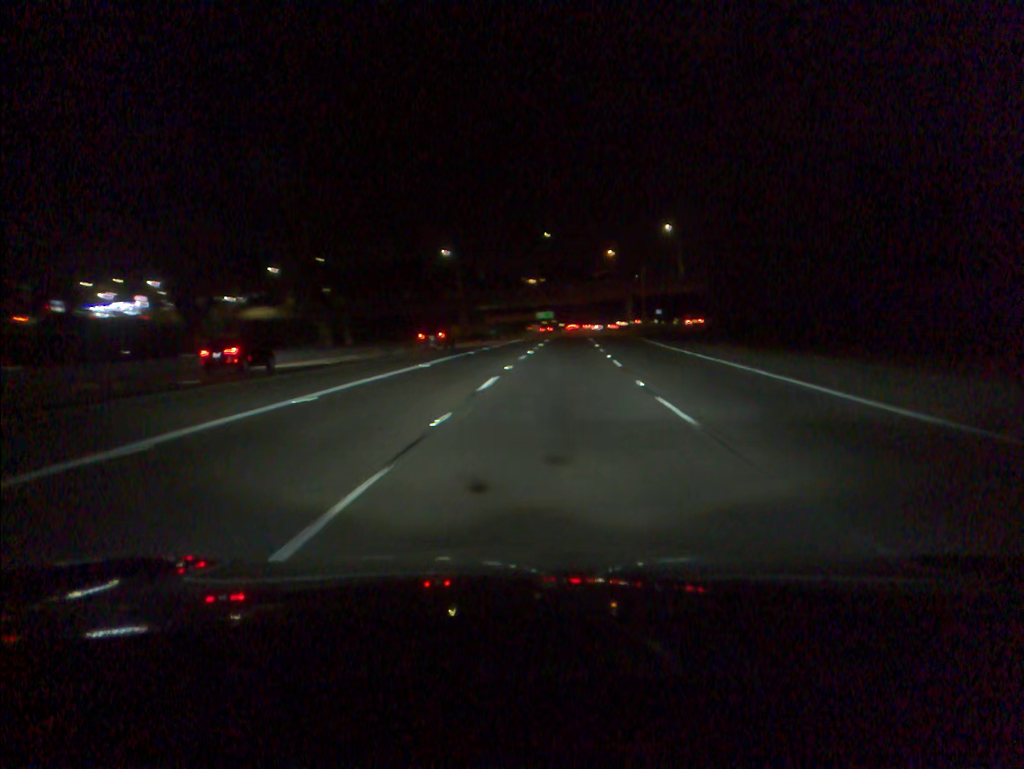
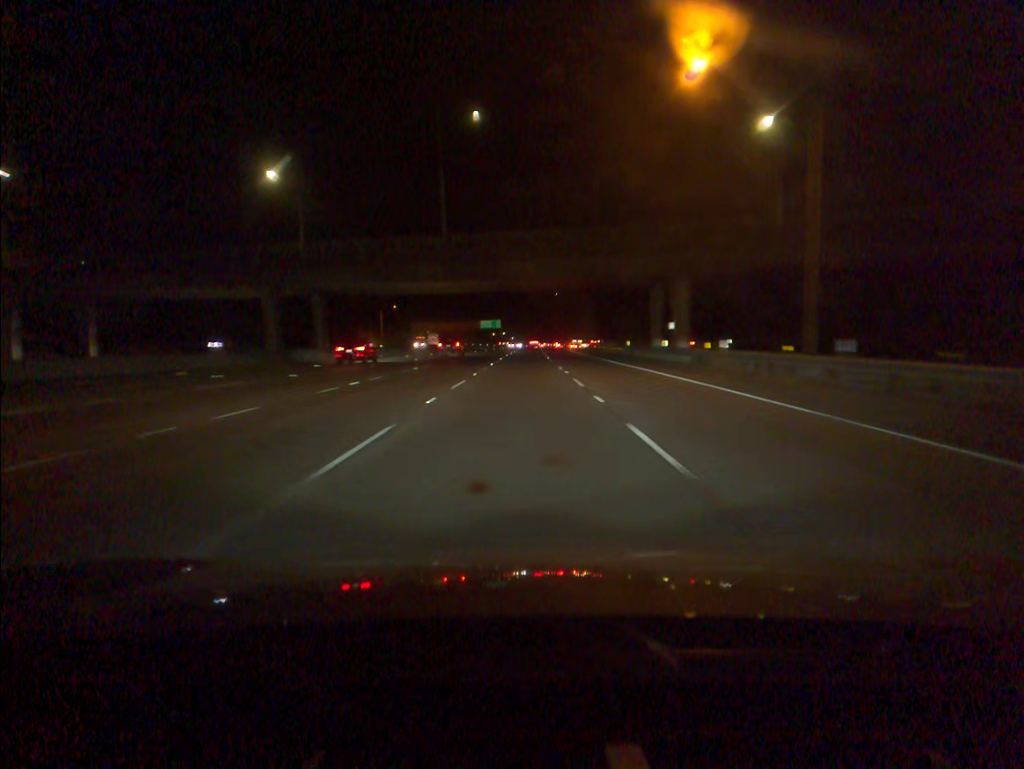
(+5.0, +79.8) m; +4°
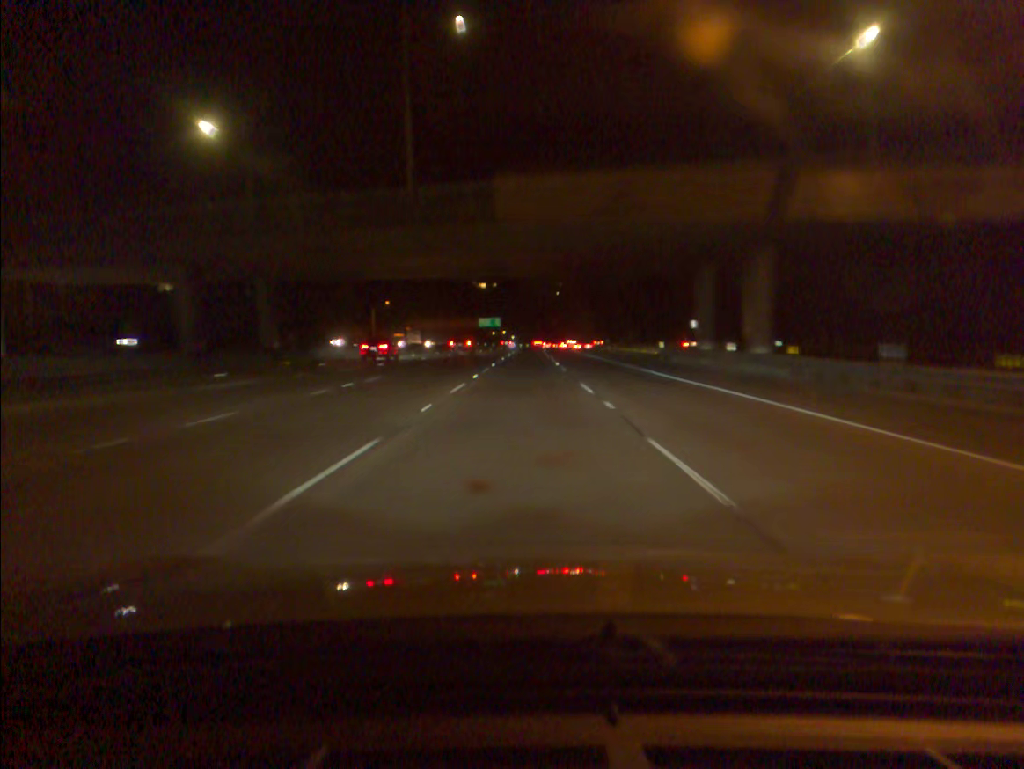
(0.0, +16.1) m; 0°
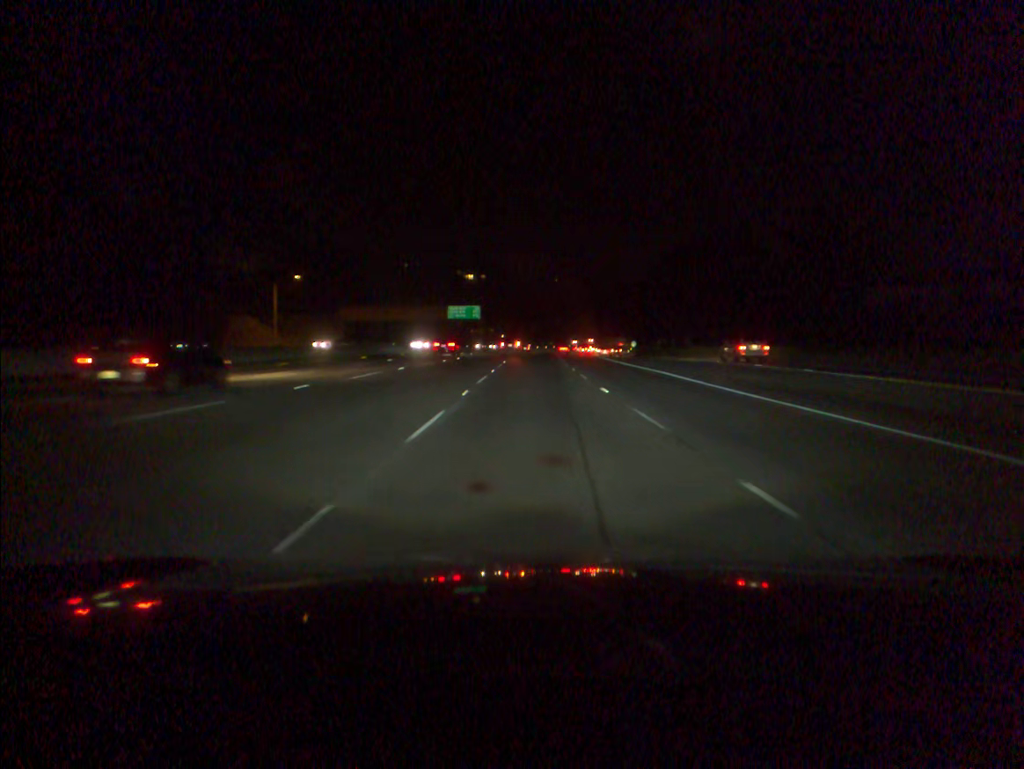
(+0.3, +81.6) m; +1°
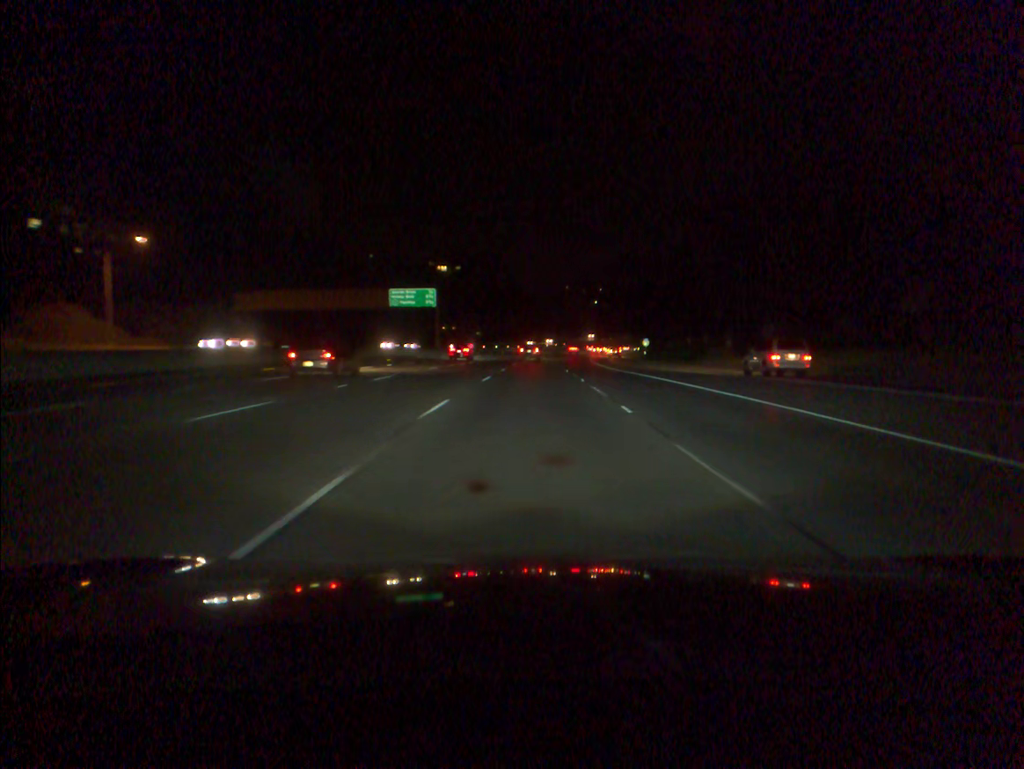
(+0.6, +50.1) m; +1°
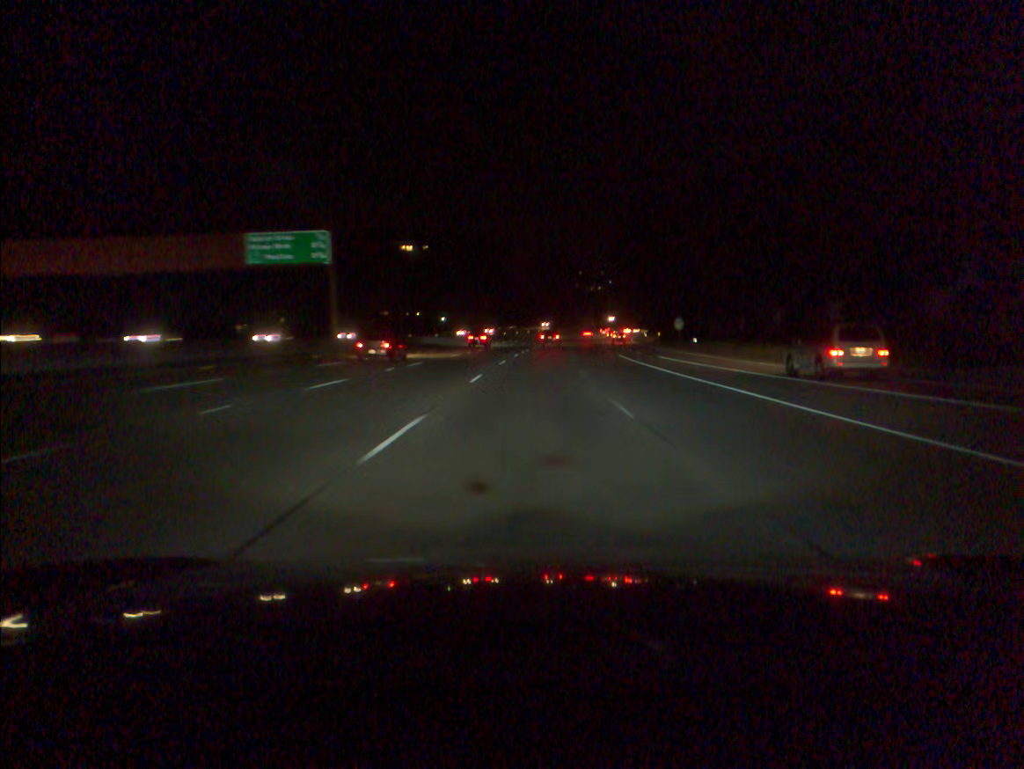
(+0.7, +50.9) m; +2°
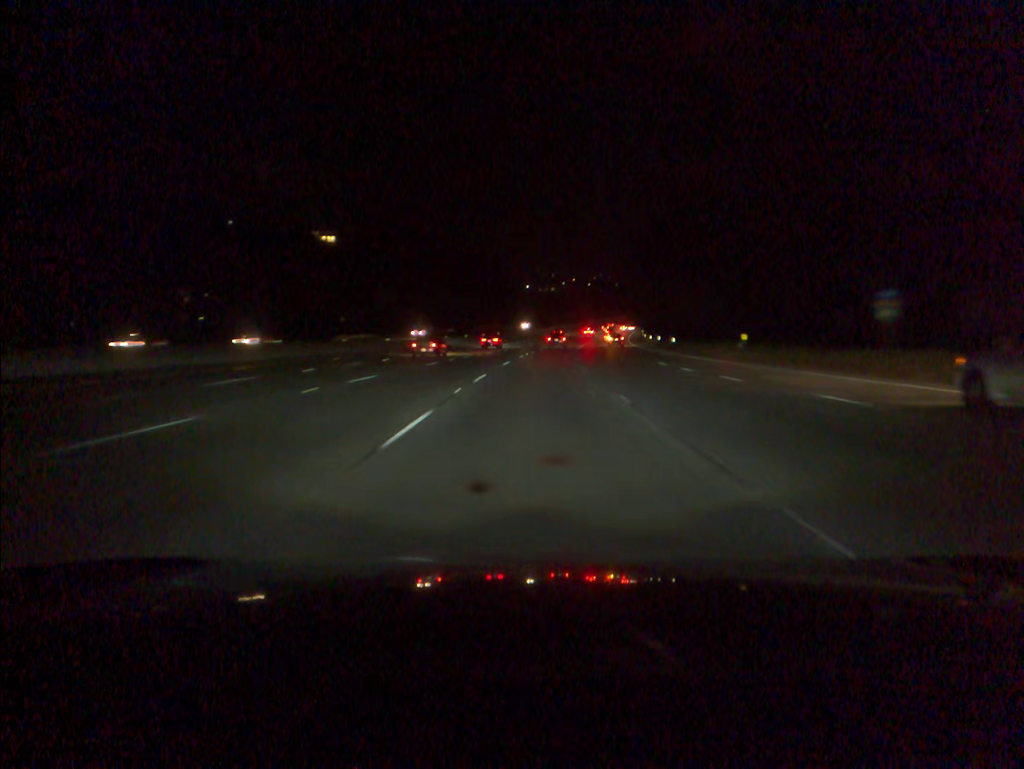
(+1.9, +69.0) m; +4°
